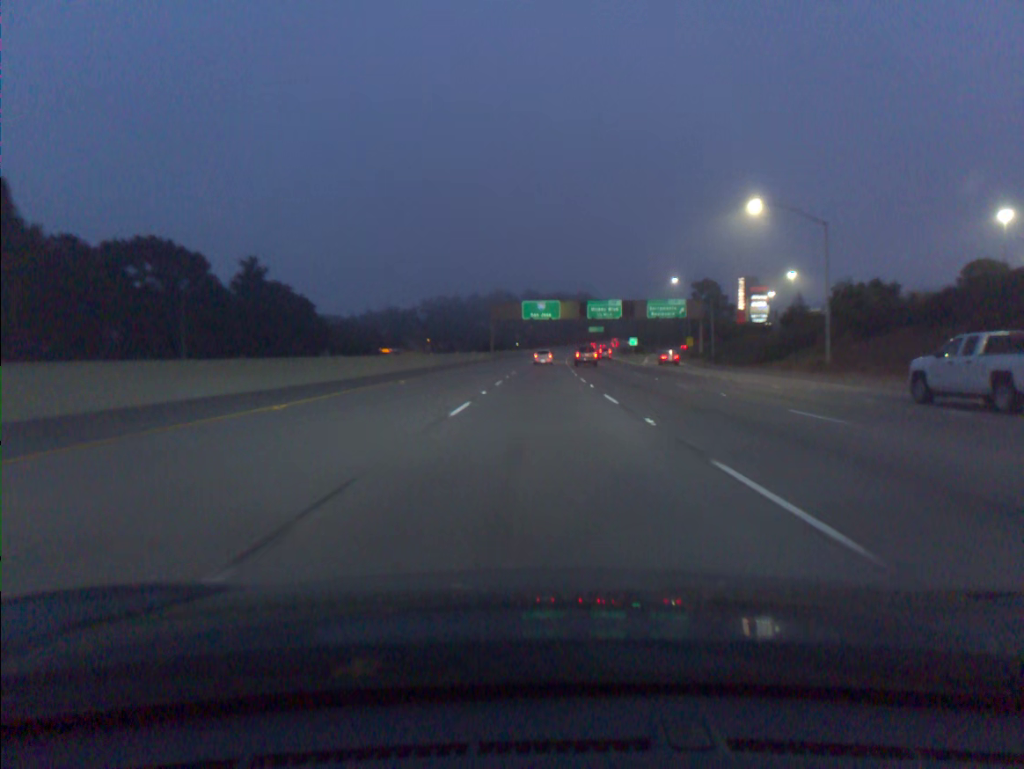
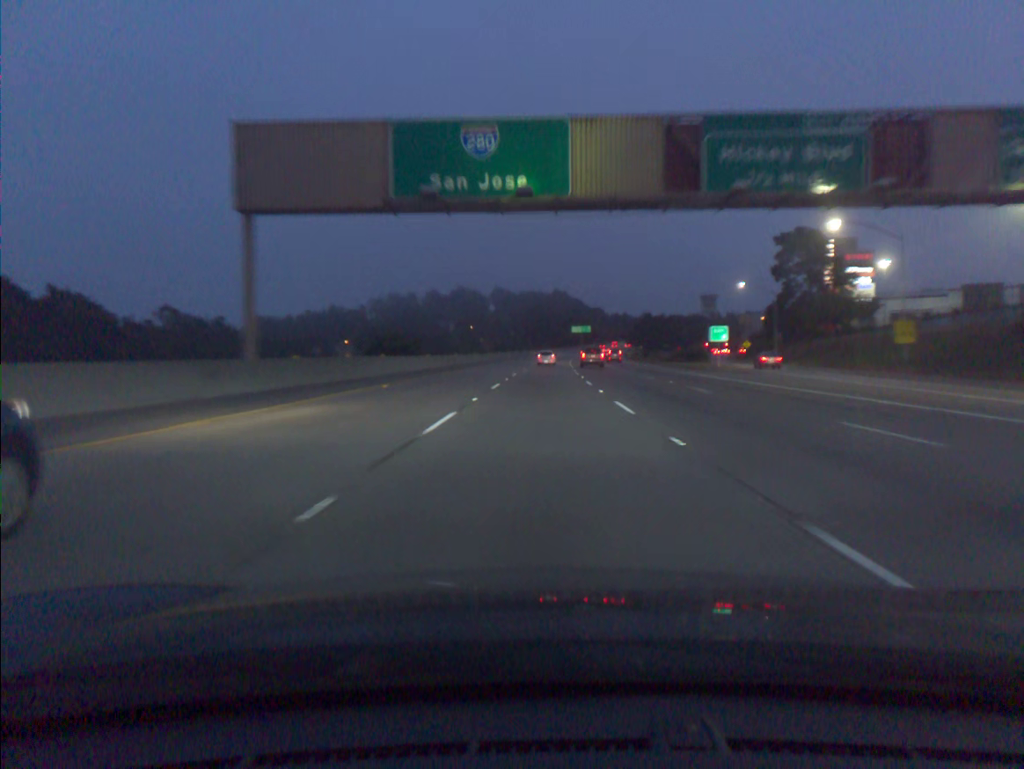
(+1.7, +91.1) m; +2°
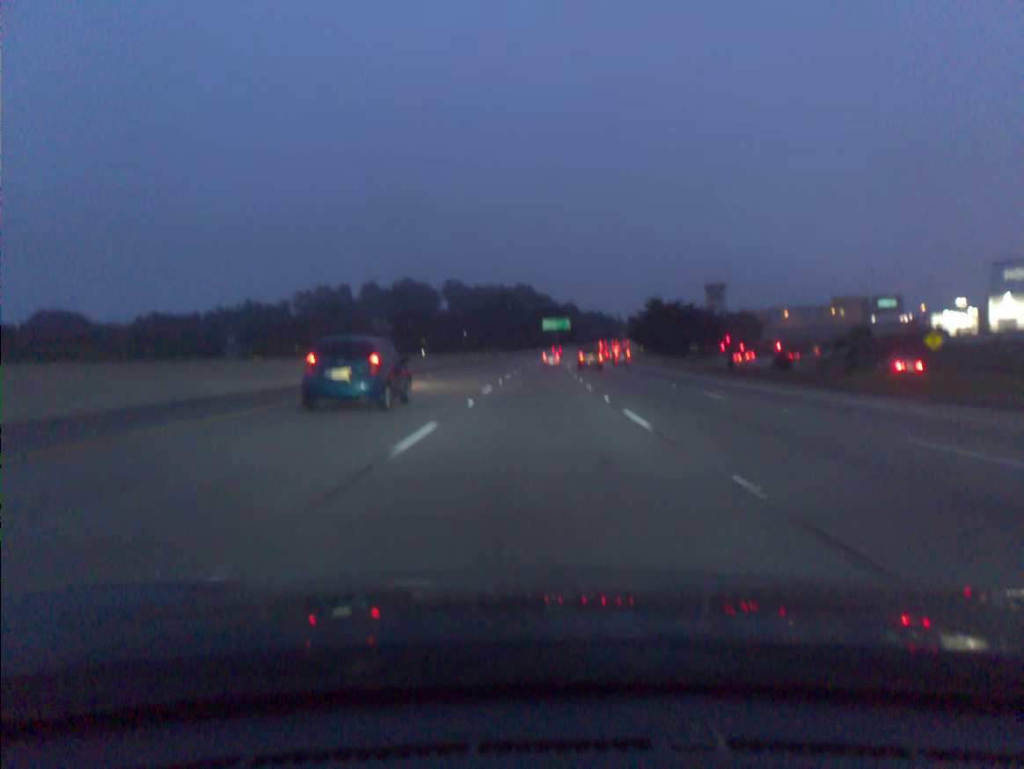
(+2.0, +90.8) m; +3°
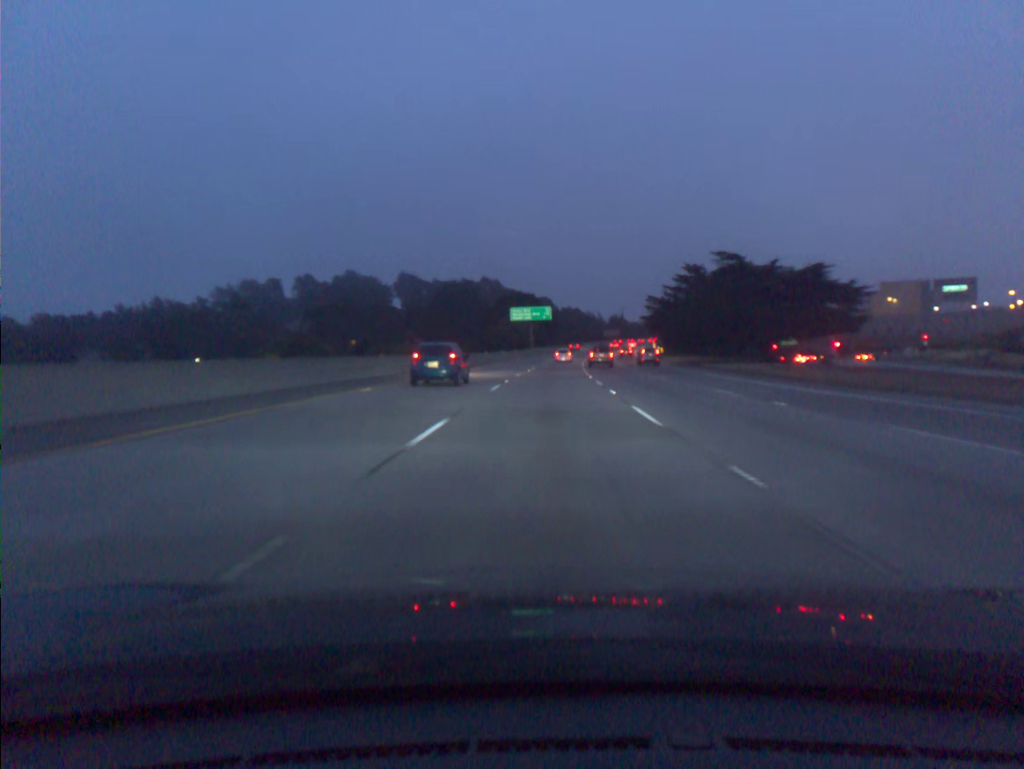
(+1.1, +72.8) m; +2°
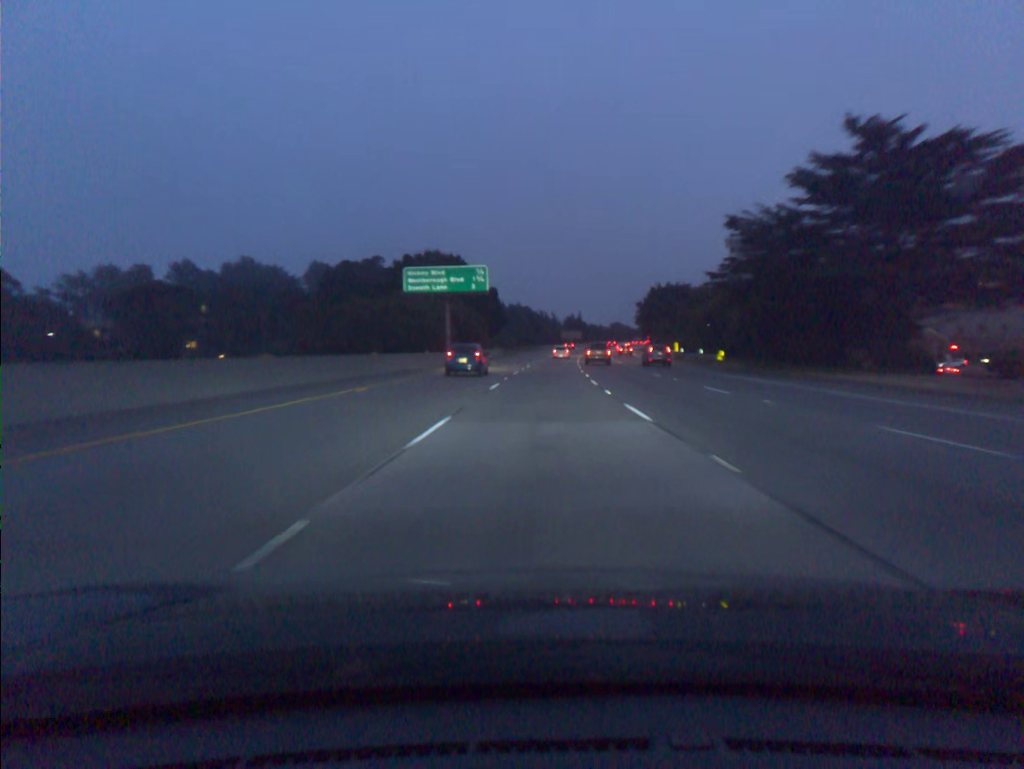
(+2.4, +72.9) m; +4°
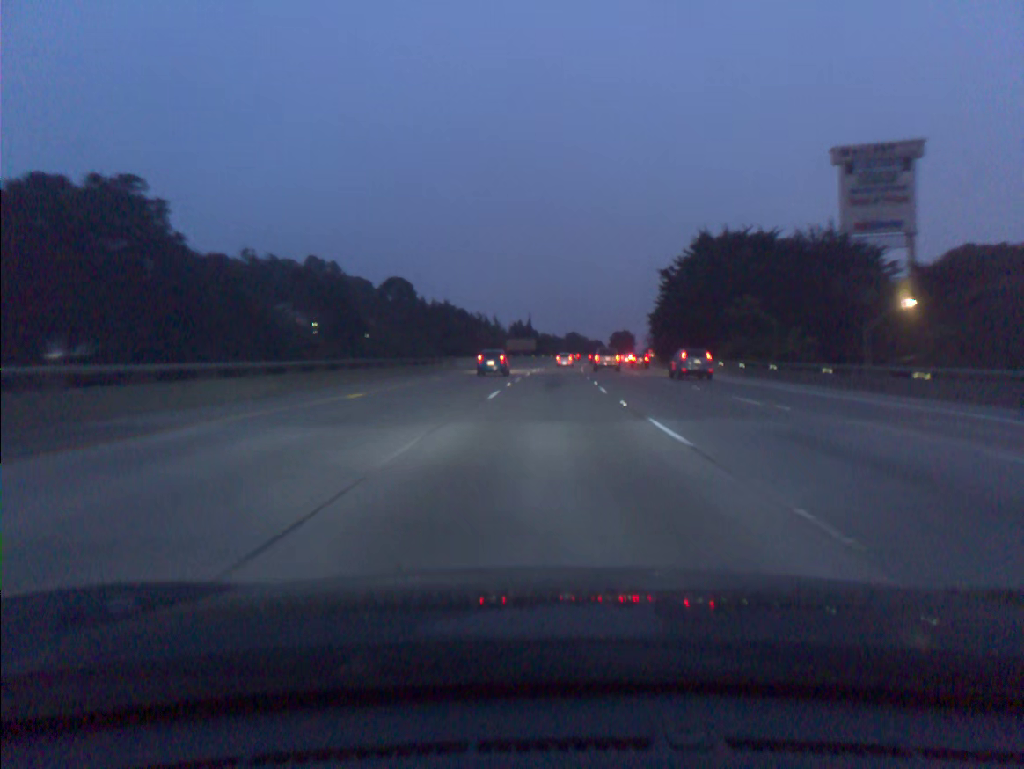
(+3.0, +90.6) m; +4°
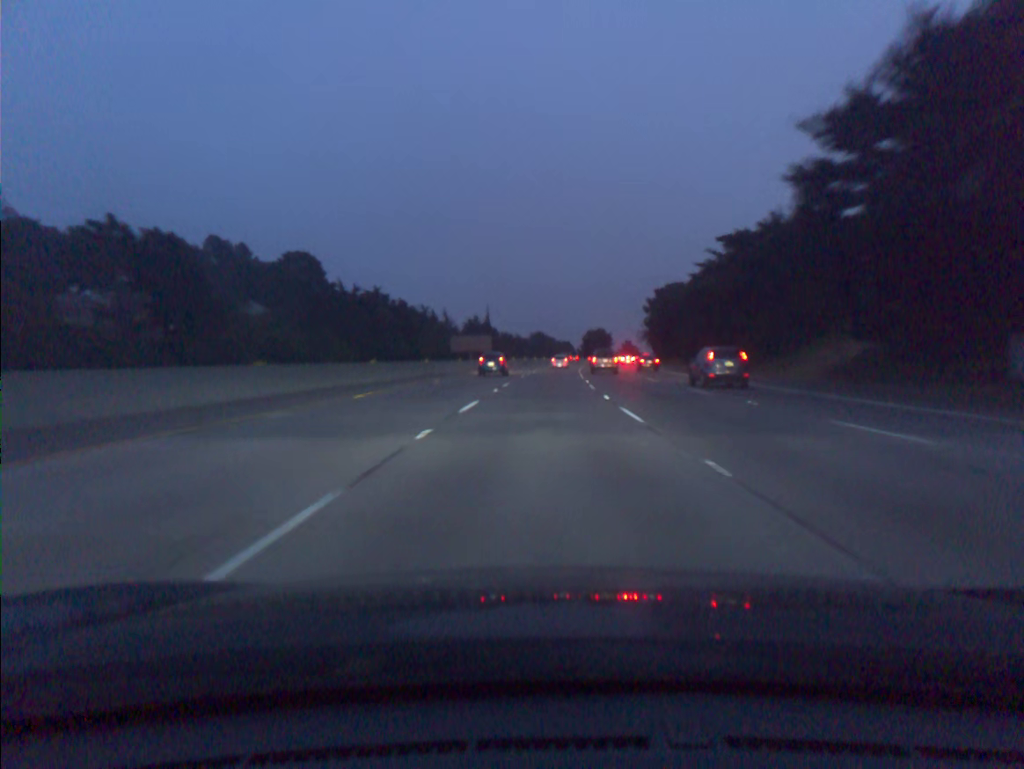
(+1.4, +54.3) m; +3°
